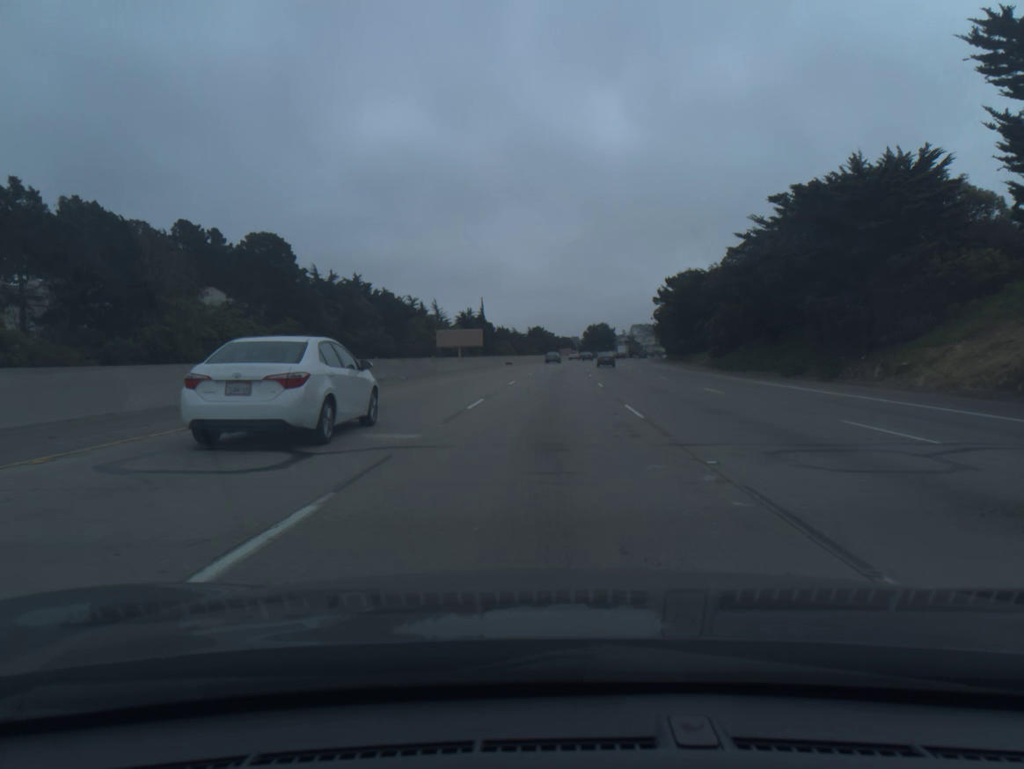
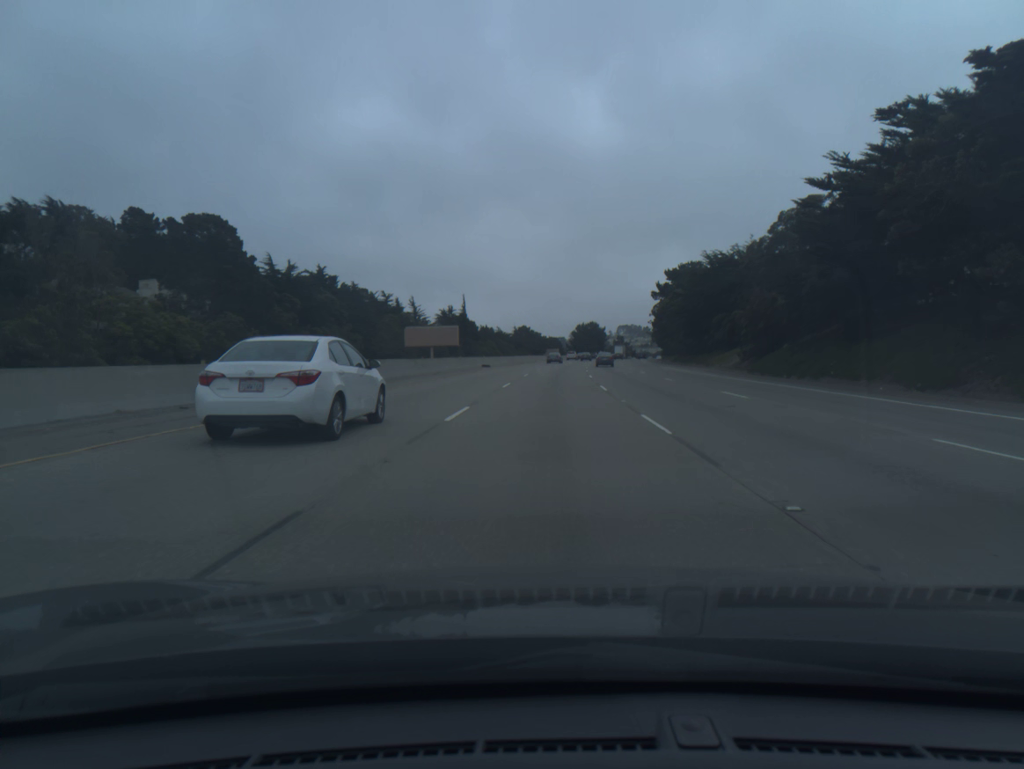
(+0.2, +18.1) m; +1°
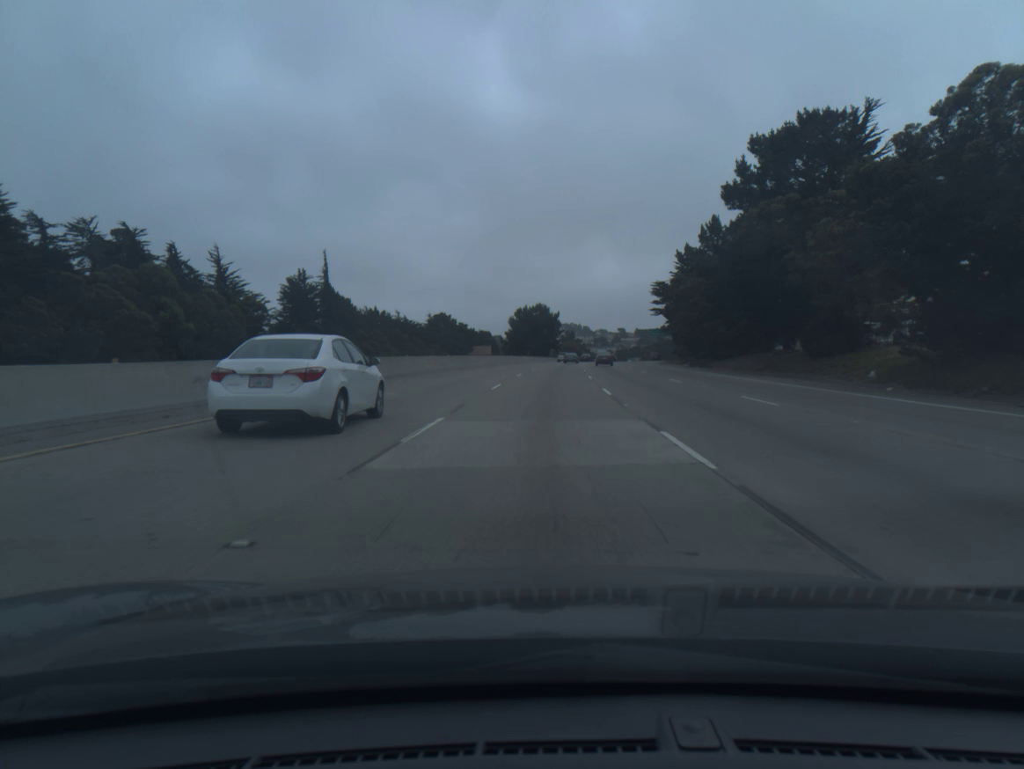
(+3.9, +91.2) m; +5°
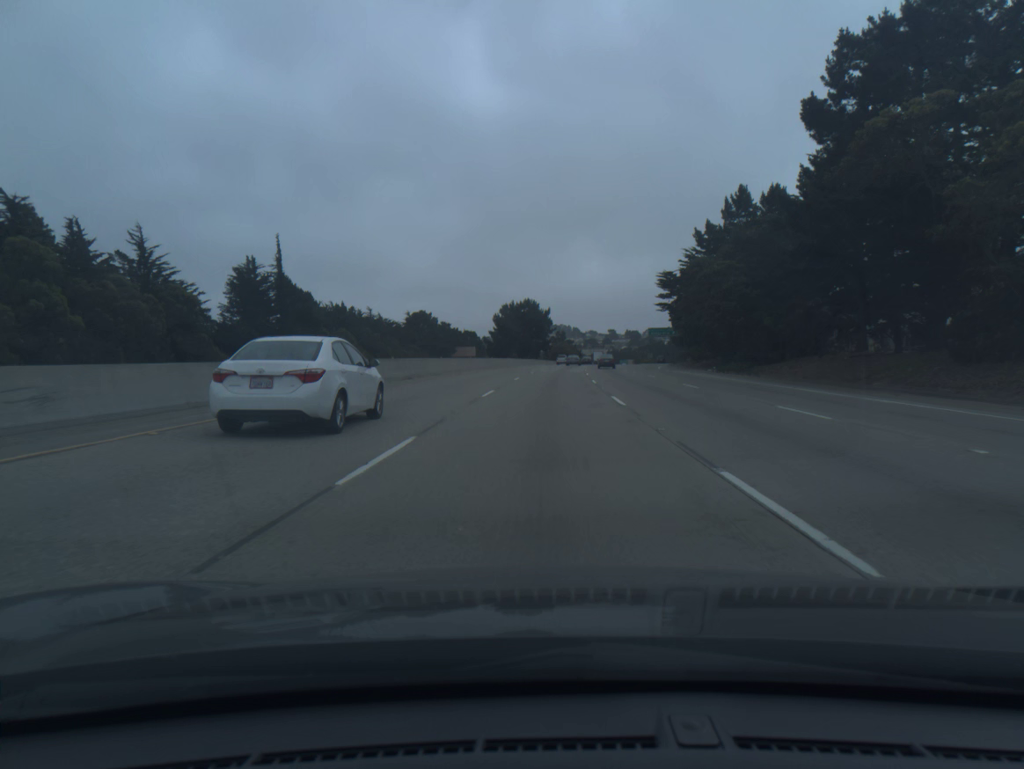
(+0.1, +18.4) m; +1°
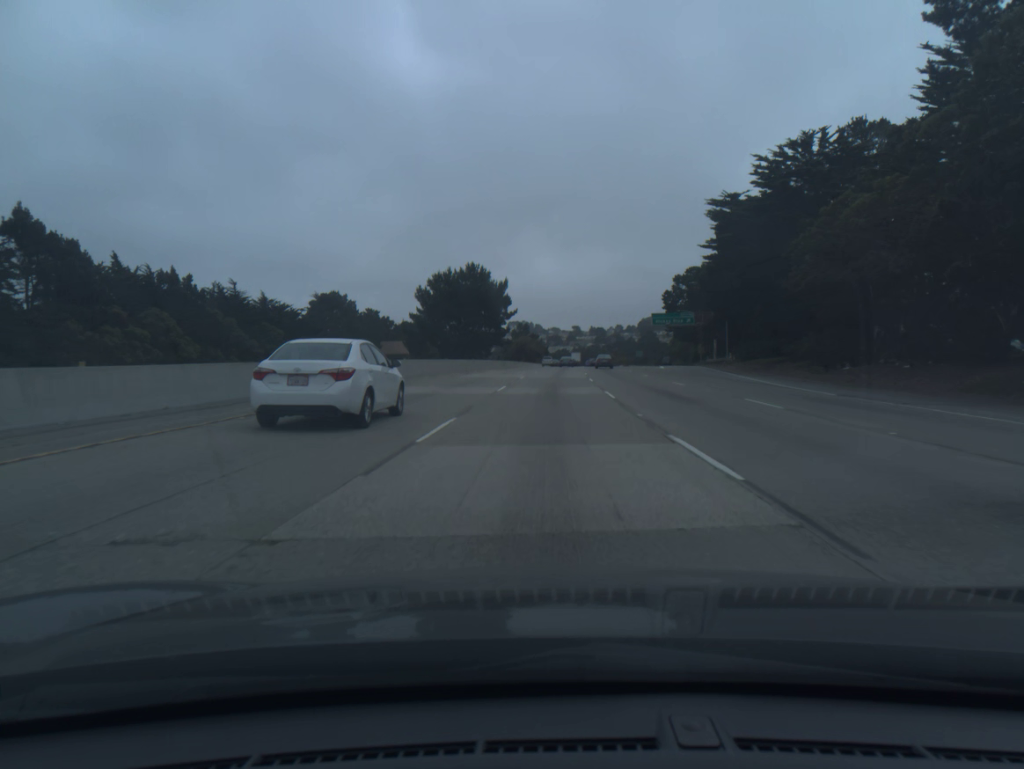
(+1.2, +55.1) m; +3°
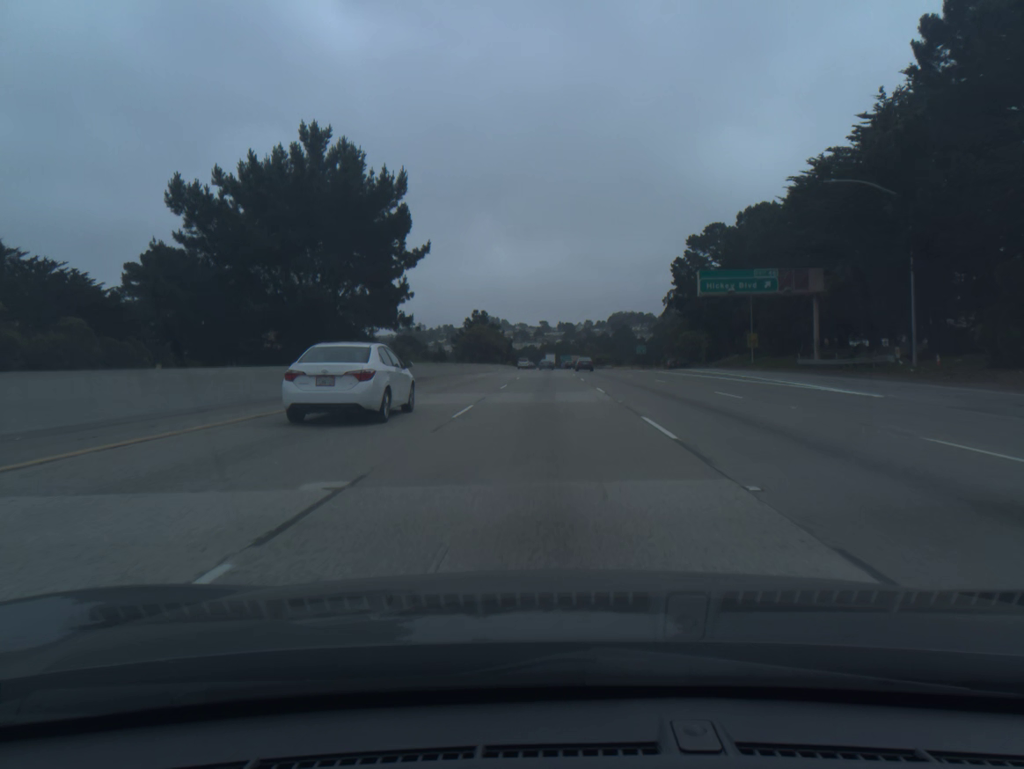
(+1.3, +55.1) m; +2°
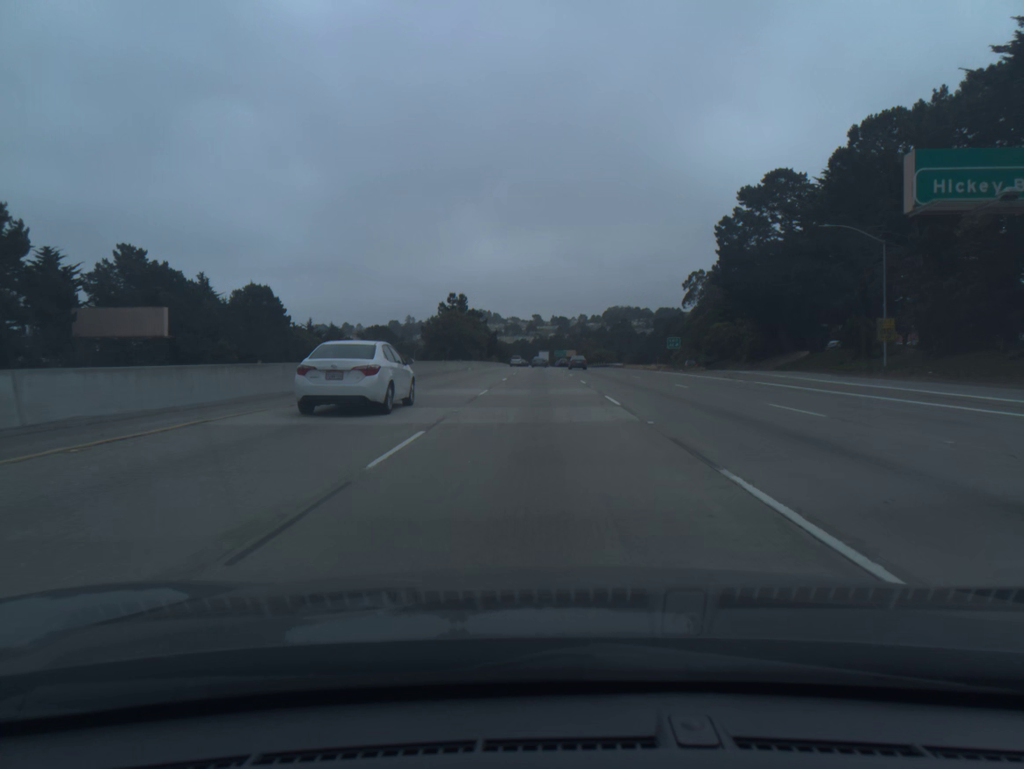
(+0.3, +36.8) m; +1°
